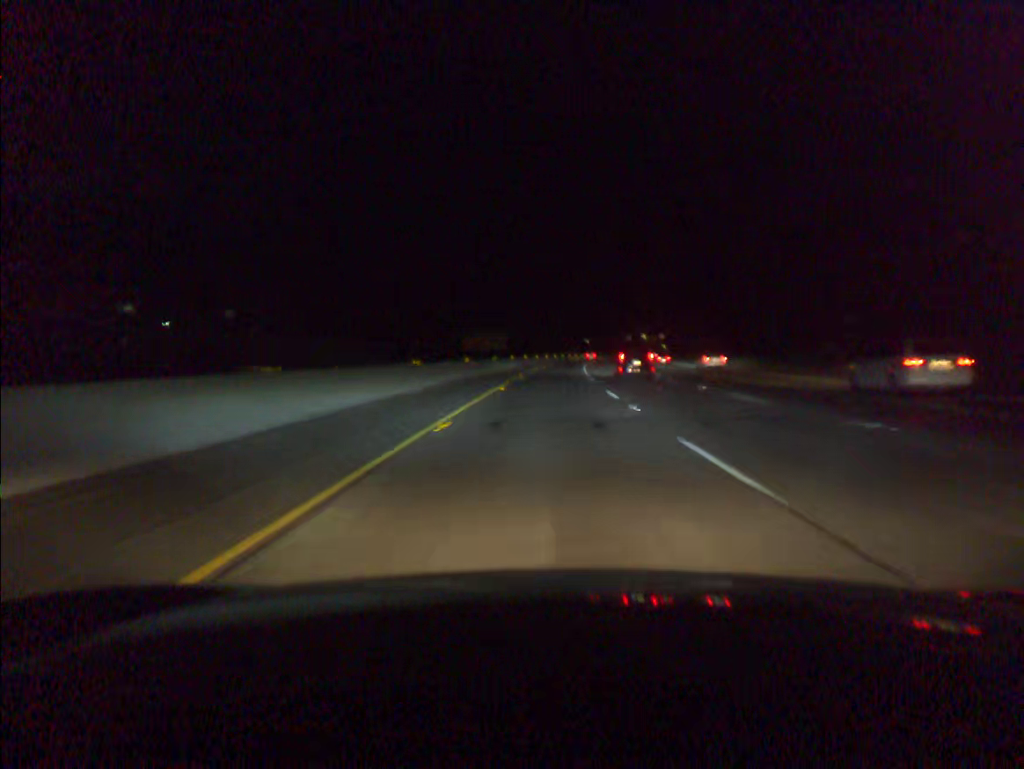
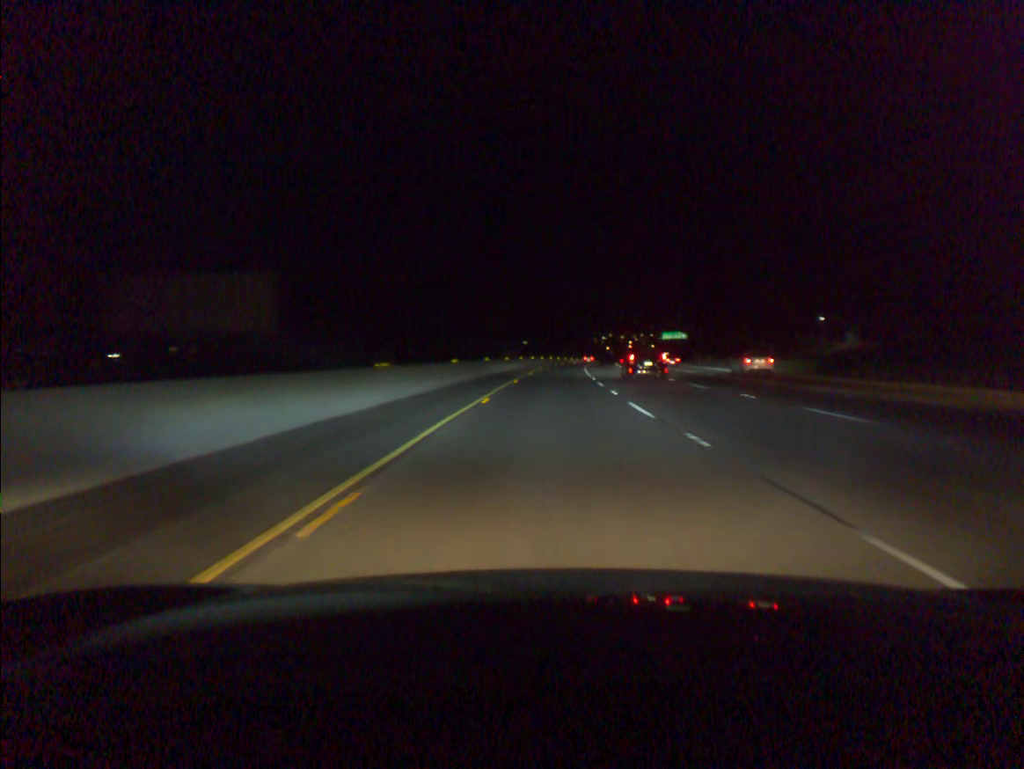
(+3.5, +94.3) m; +5°
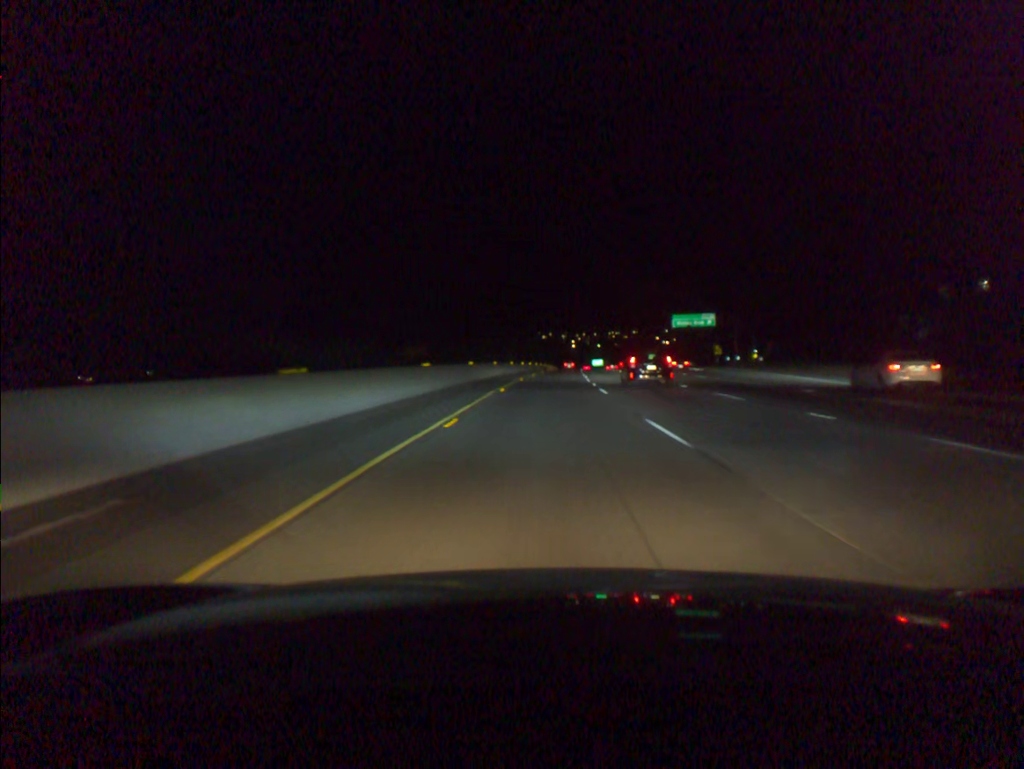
(+3.6, +93.6) m; +5°
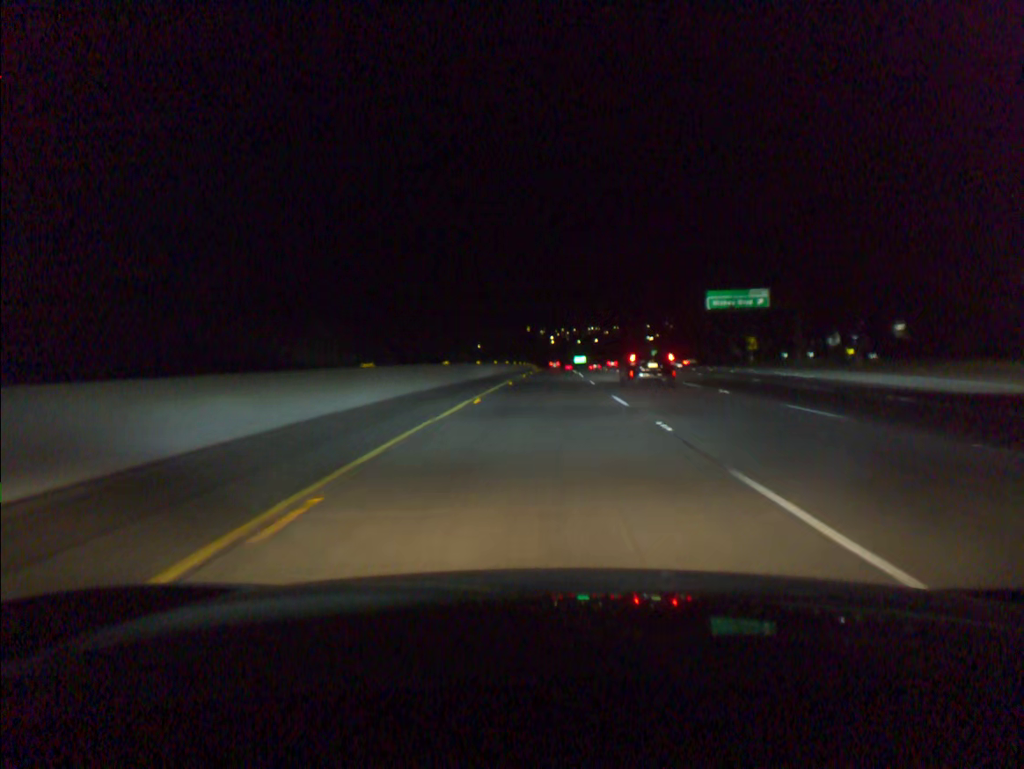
(+0.5, +37.5) m; +2°
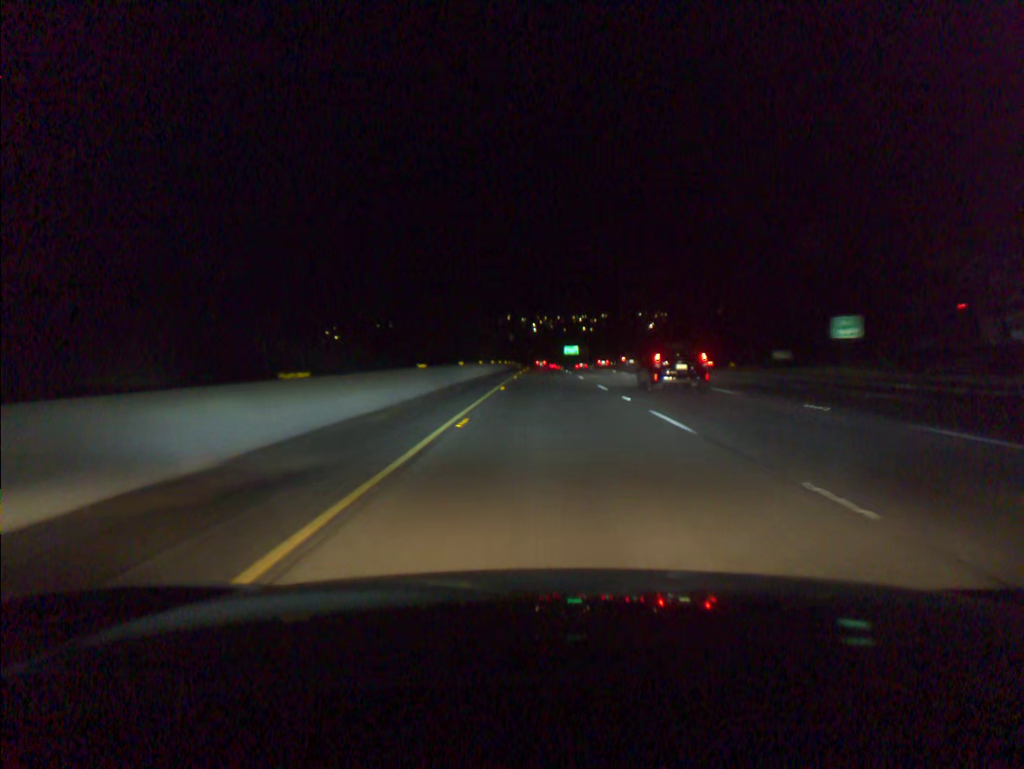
(+1.2, +93.9) m; +1°
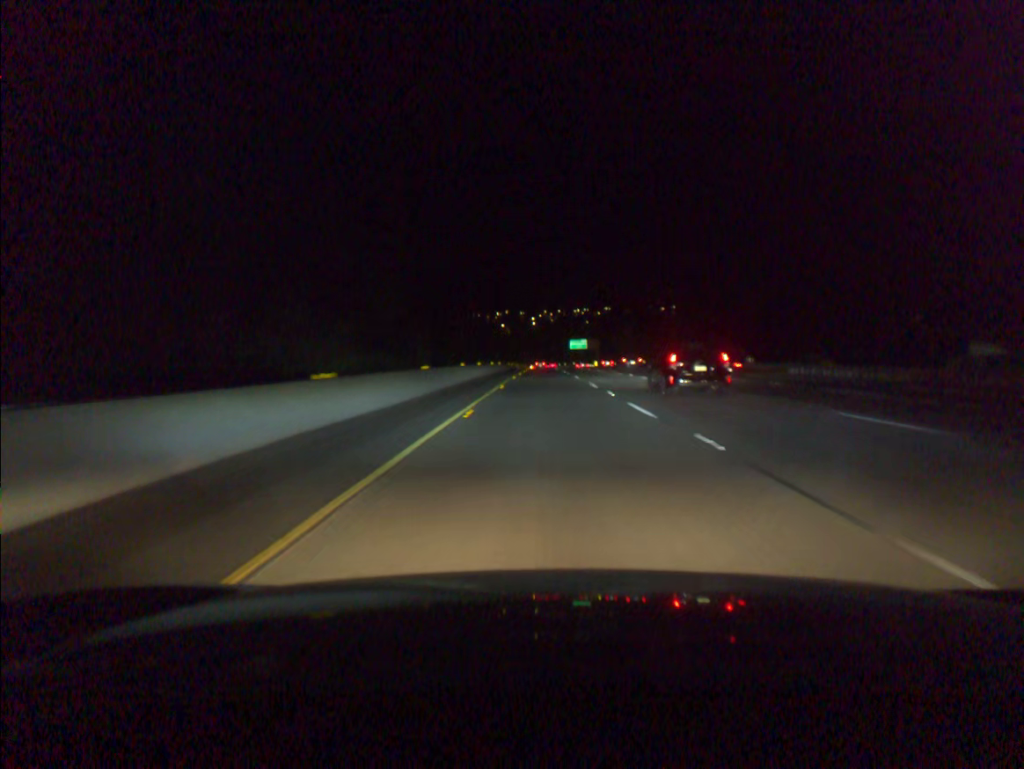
(0.0, +56.0) m; 0°
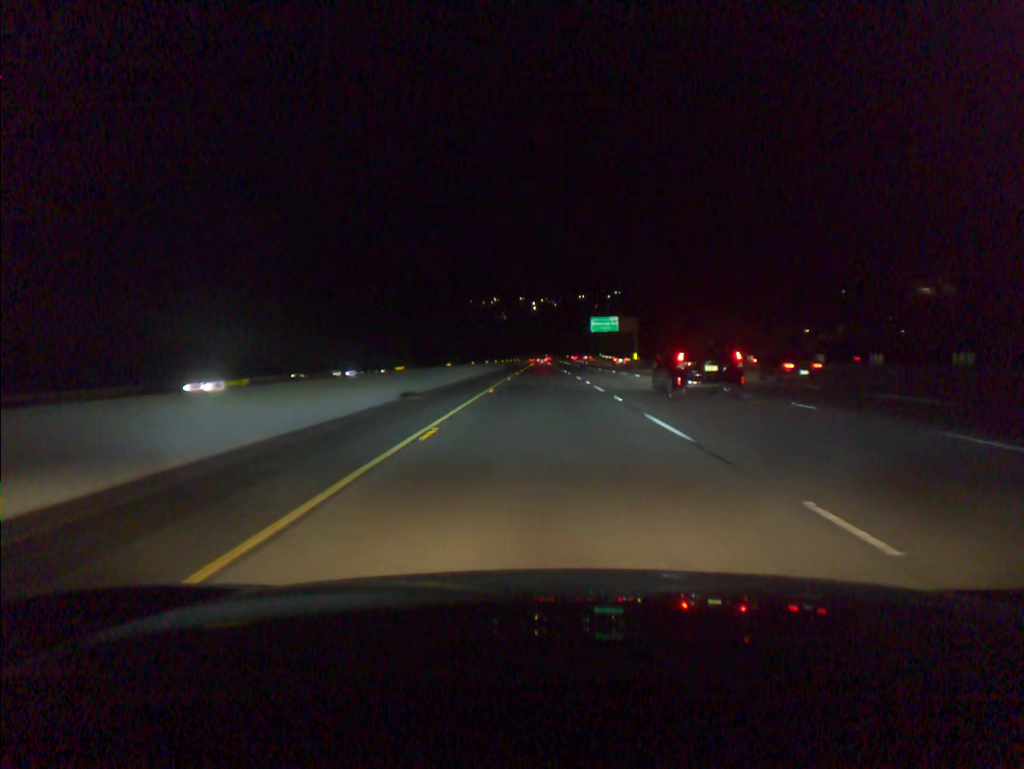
(0.0, +92.0) m; 0°
